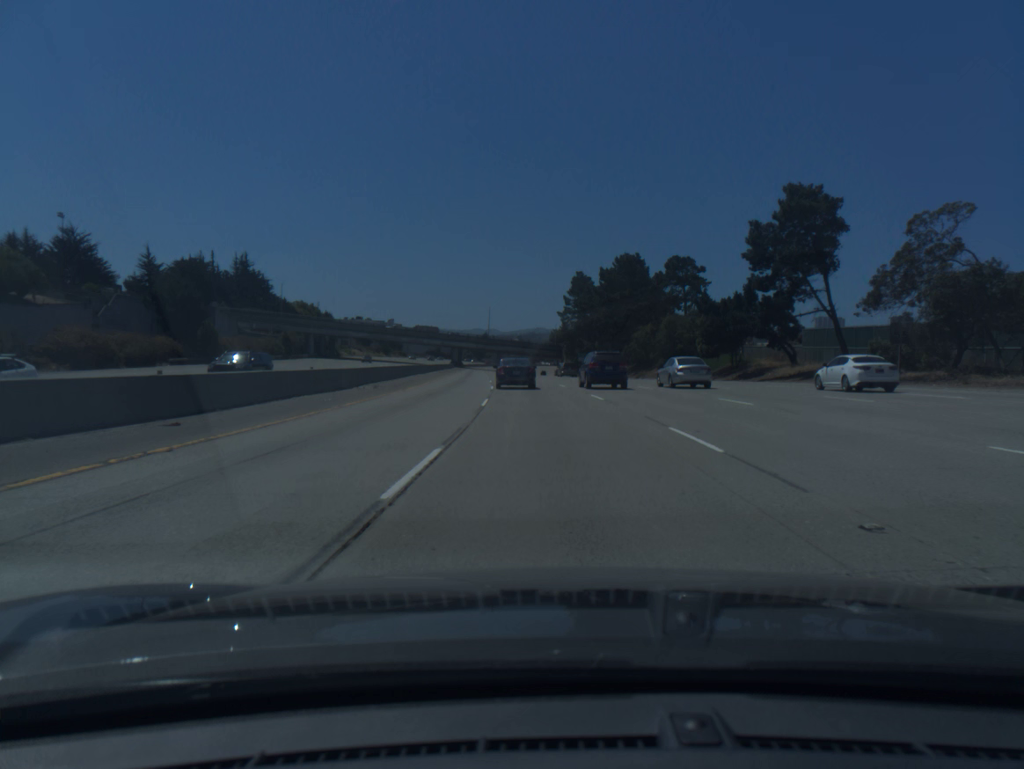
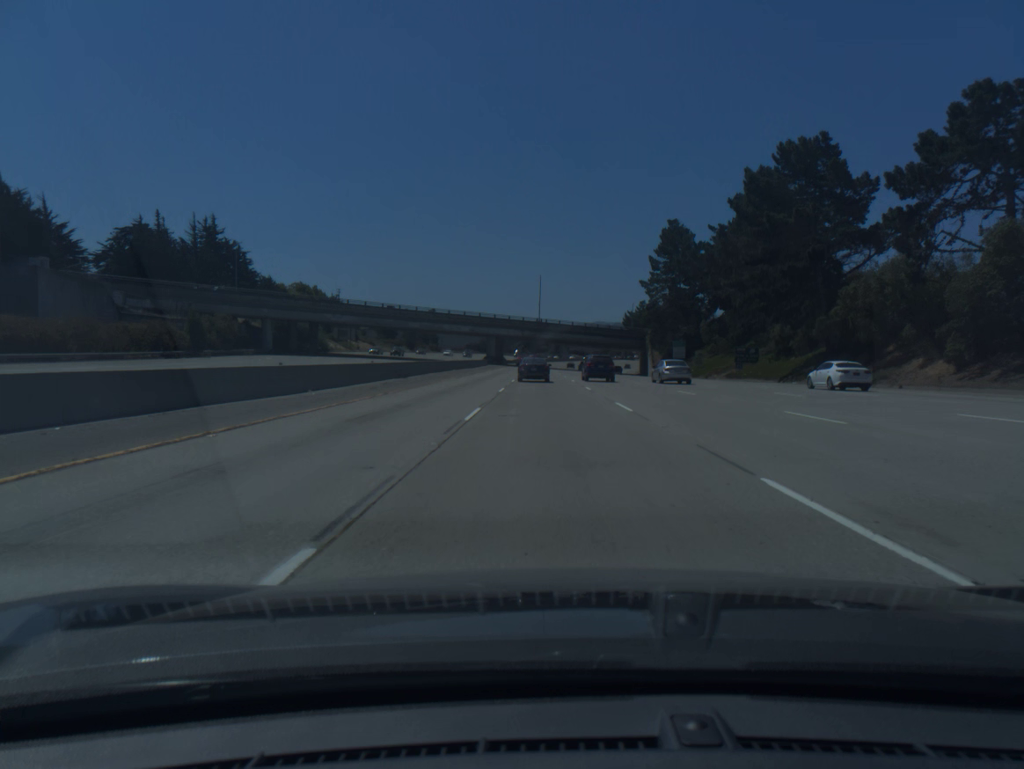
(-2.8, +64.0) m; -4°
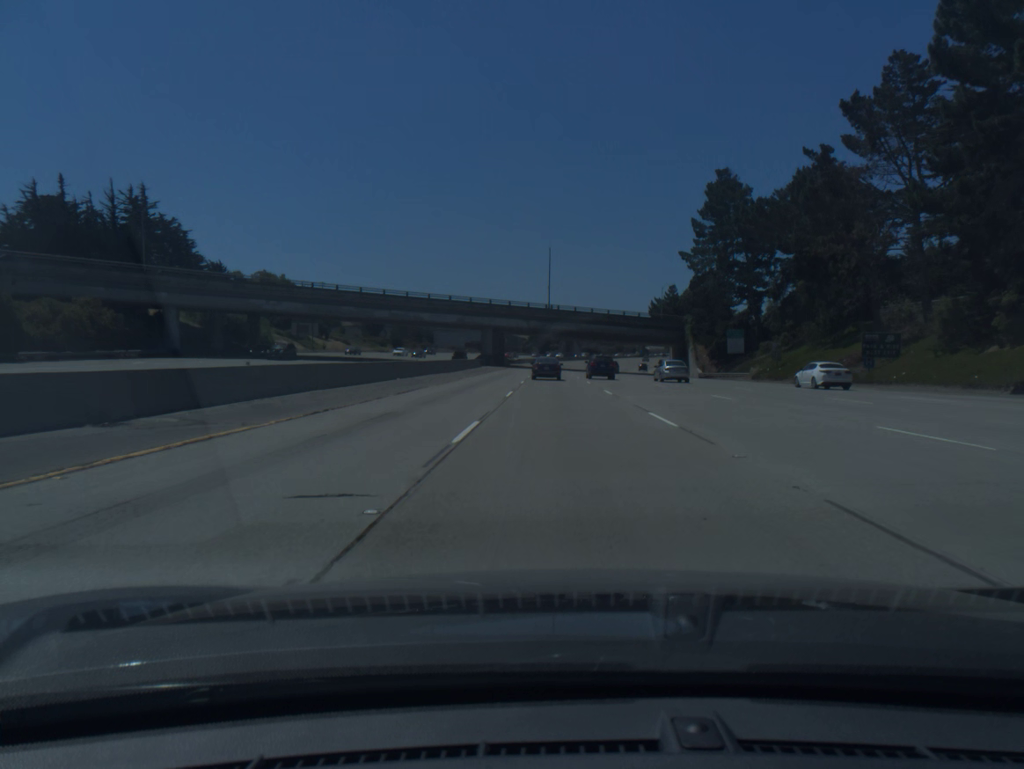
(-0.2, +33.4) m; -1°
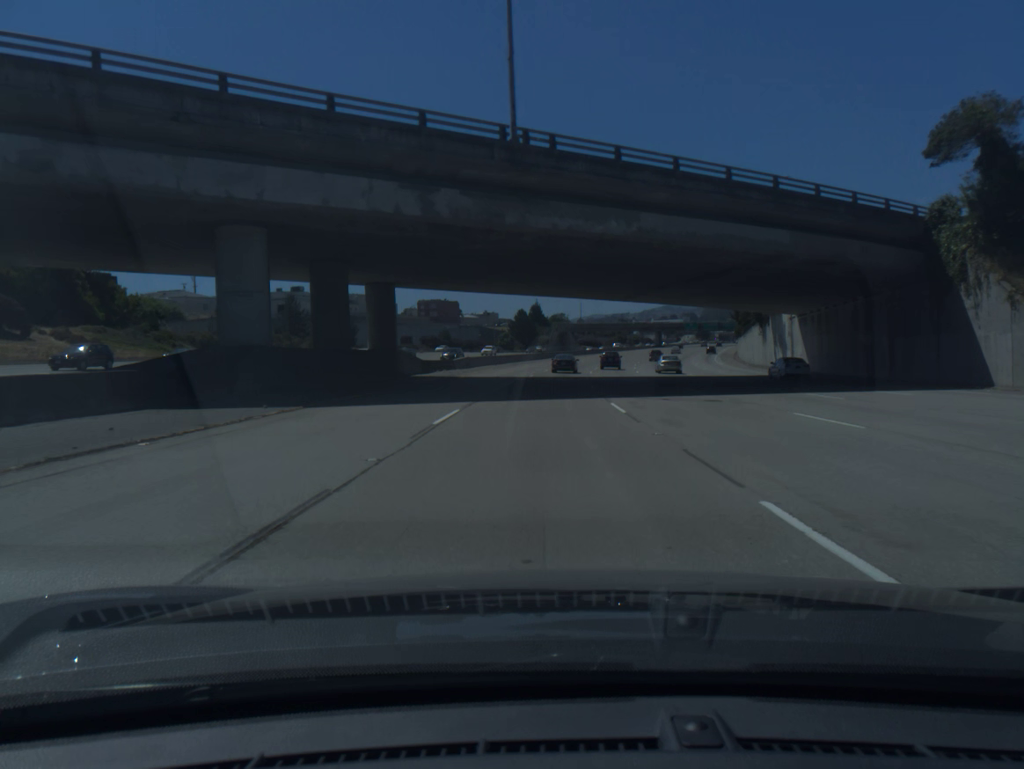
(+1.2, +84.6) m; +1°
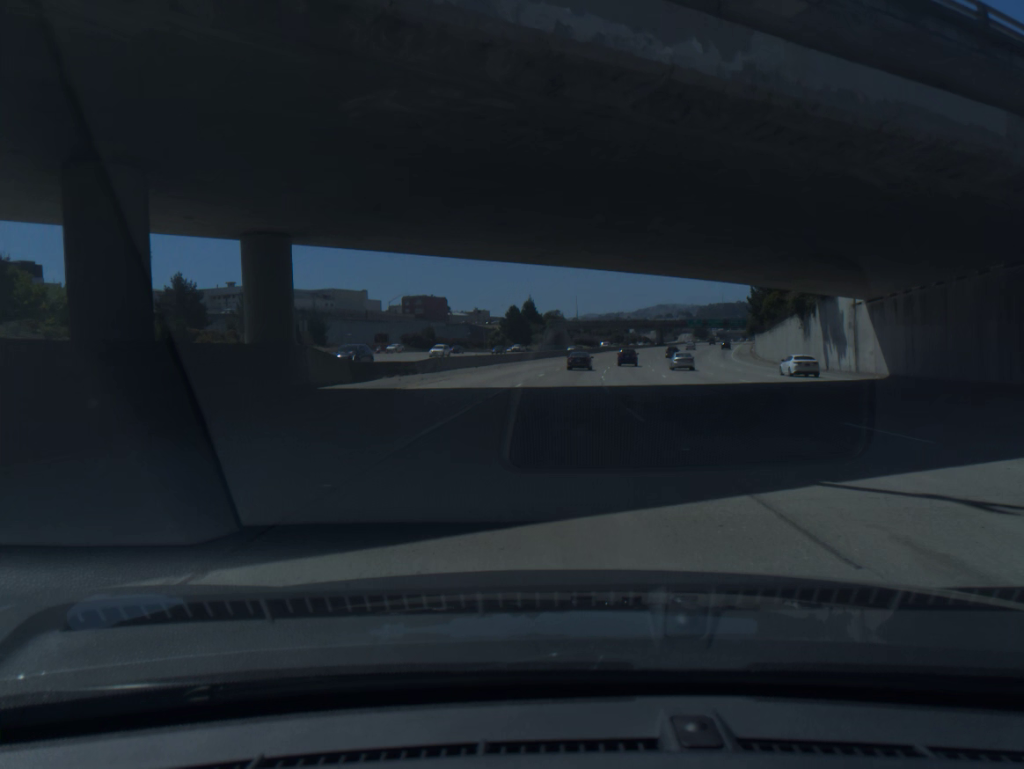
(0.0, +16.9) m; 0°
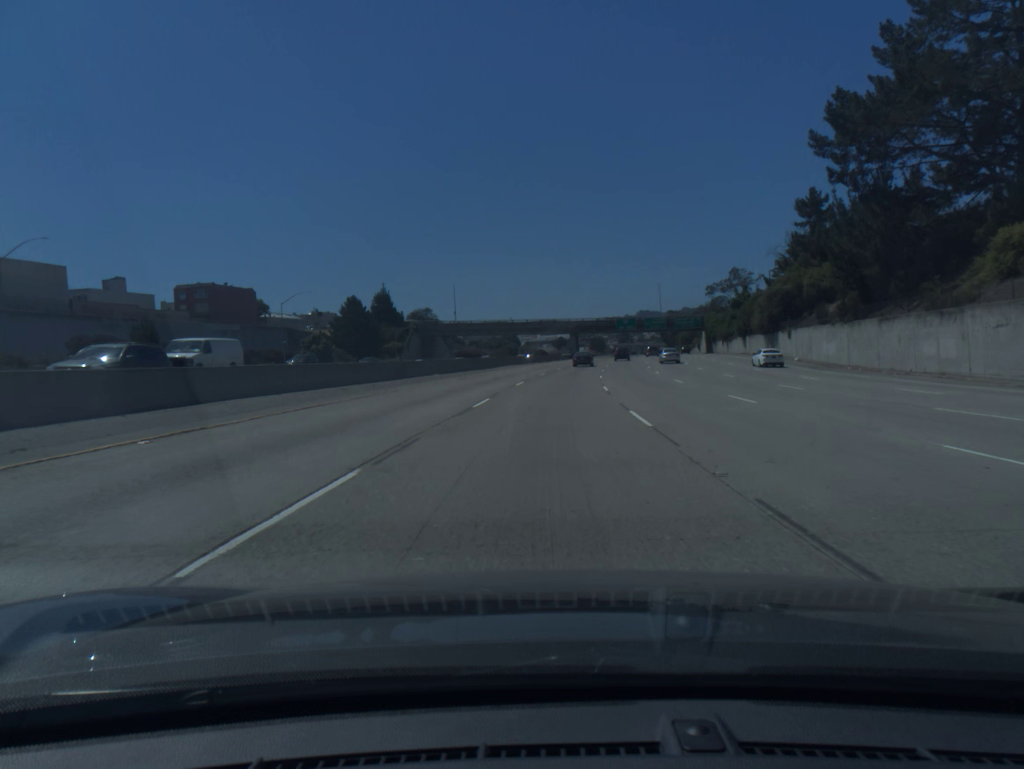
(+5.7, +84.3) m; +8°
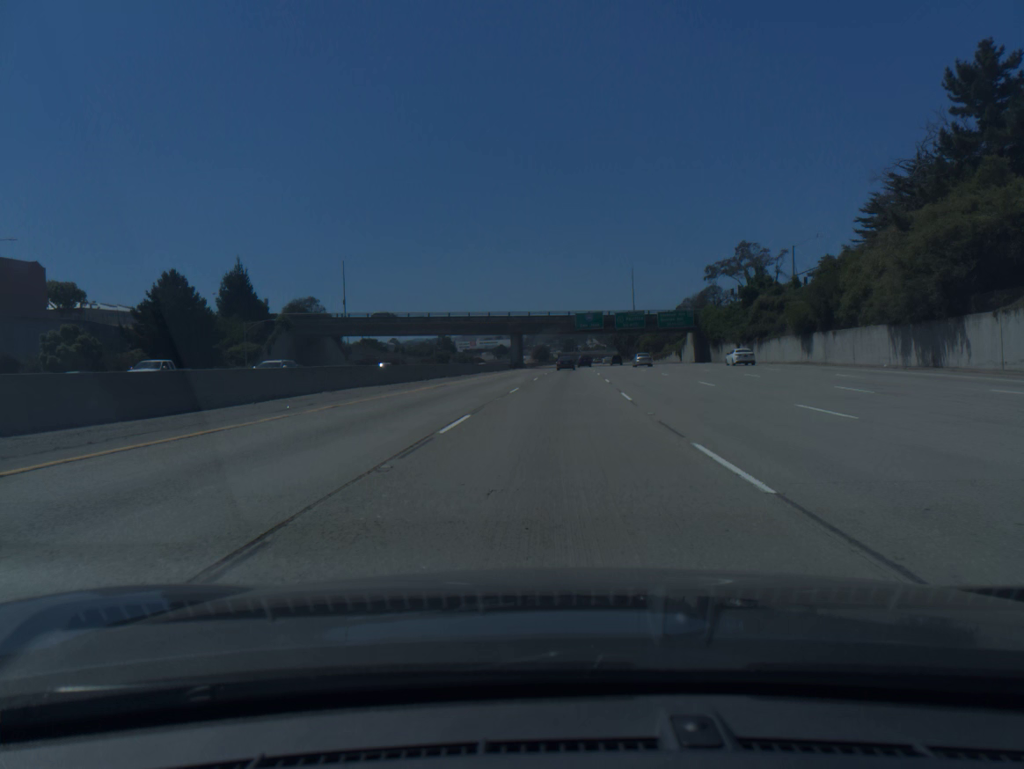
(+1.8, +50.7) m; +4°
